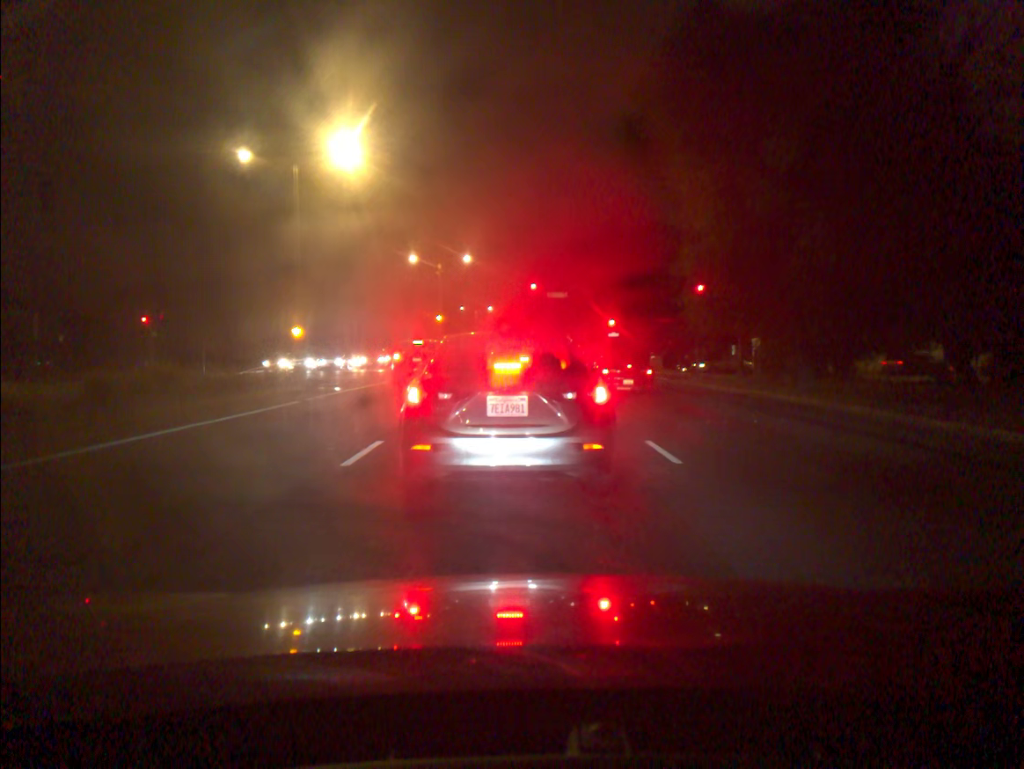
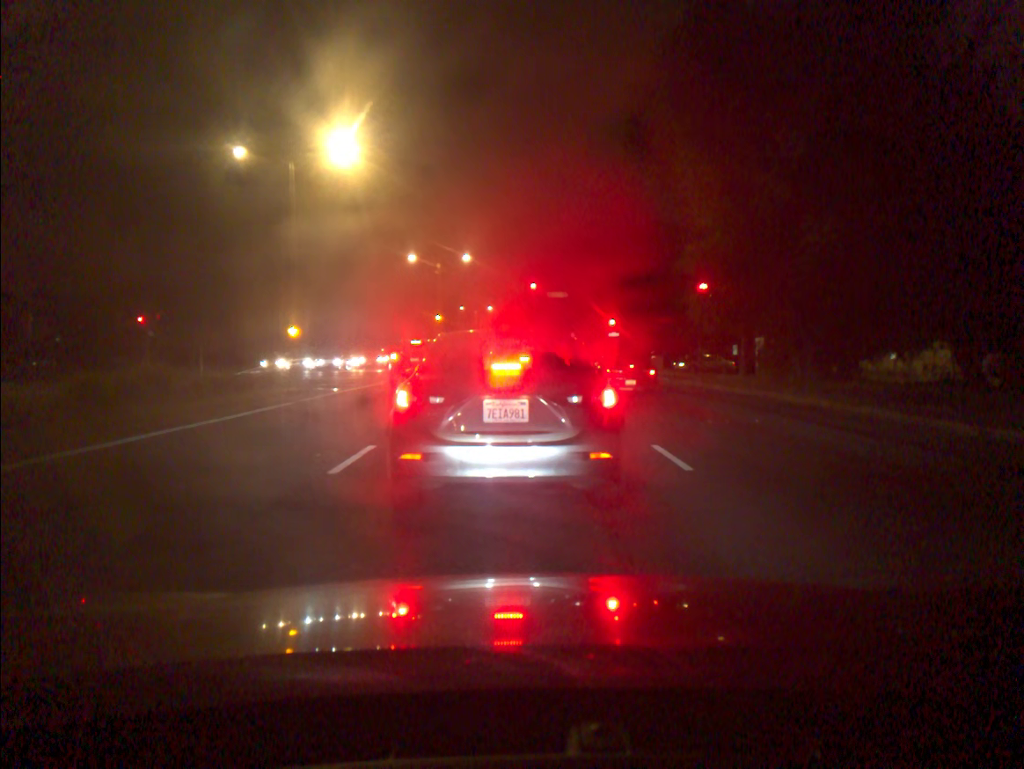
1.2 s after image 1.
(0.0, +0.6) m; 0°
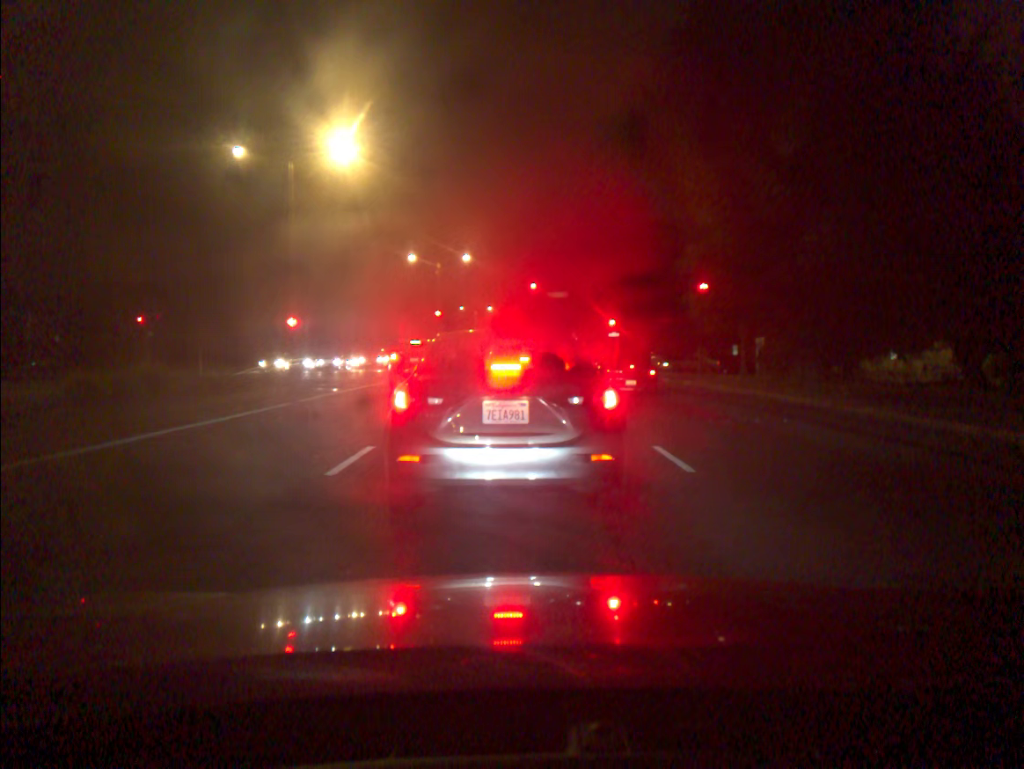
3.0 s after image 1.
(0.0, +0.1) m; 0°
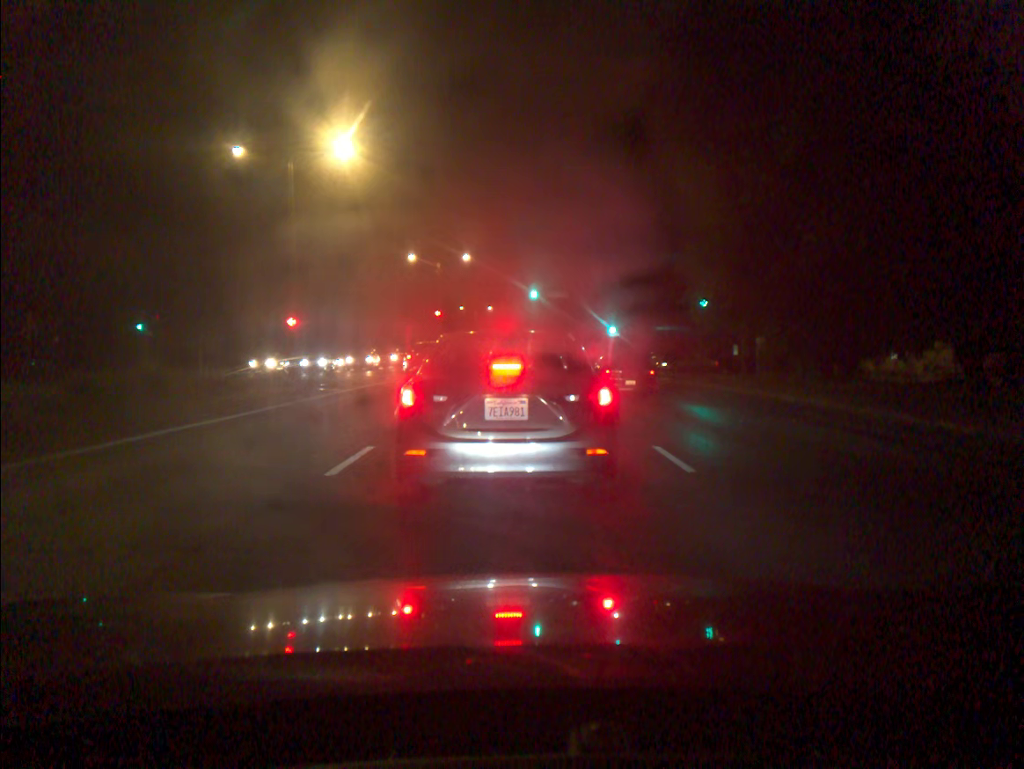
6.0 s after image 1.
(-0.1, 0.0) m; 0°
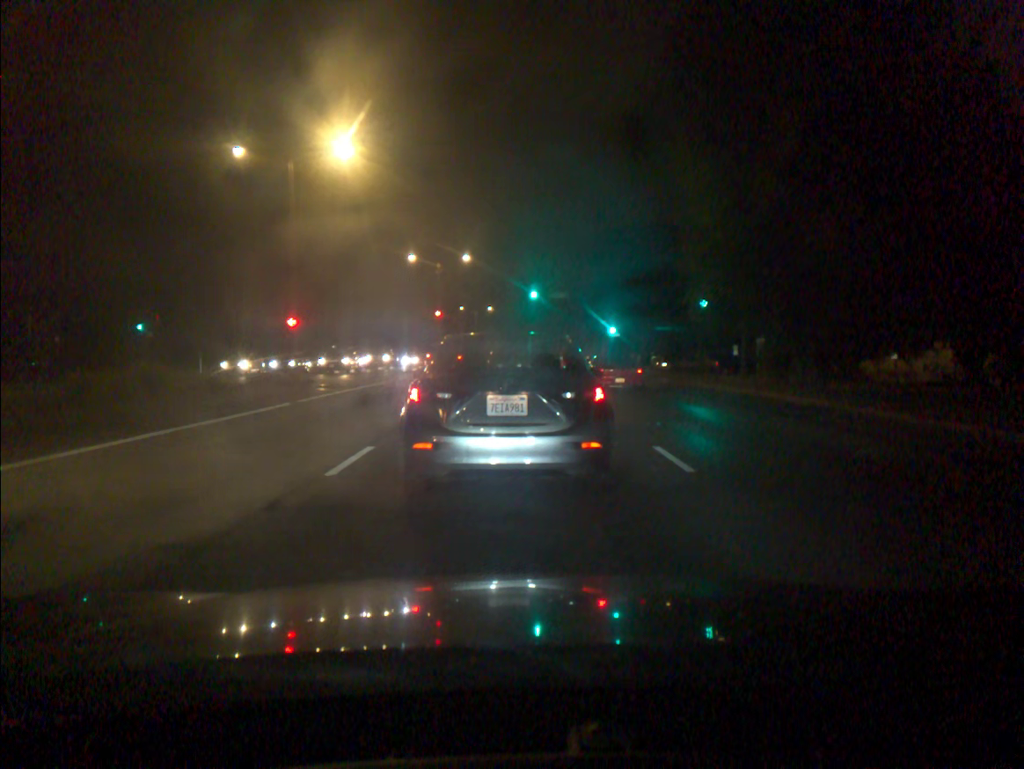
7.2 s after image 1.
(0.0, 0.0) m; 0°
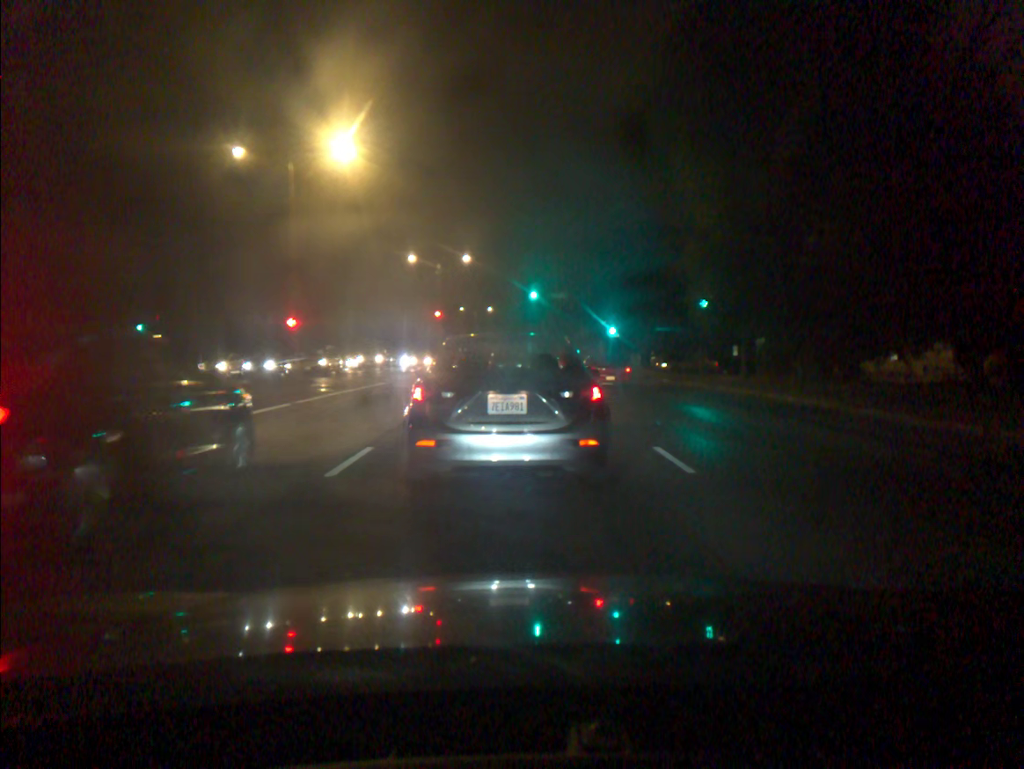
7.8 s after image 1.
(0.0, +0.1) m; 0°
